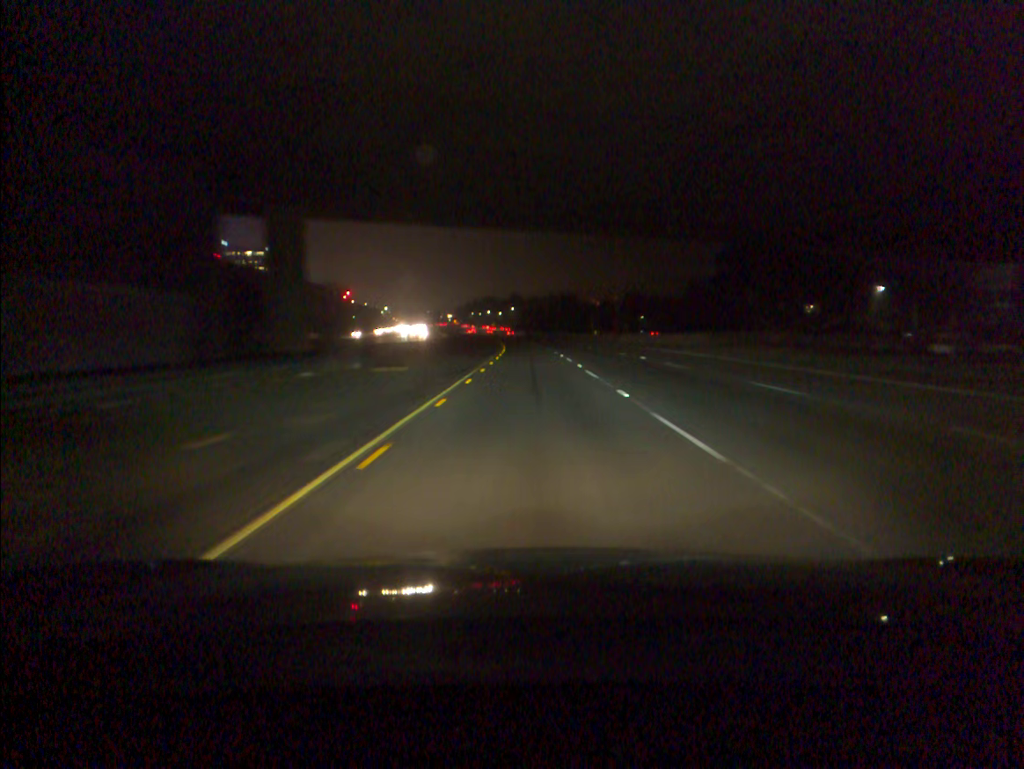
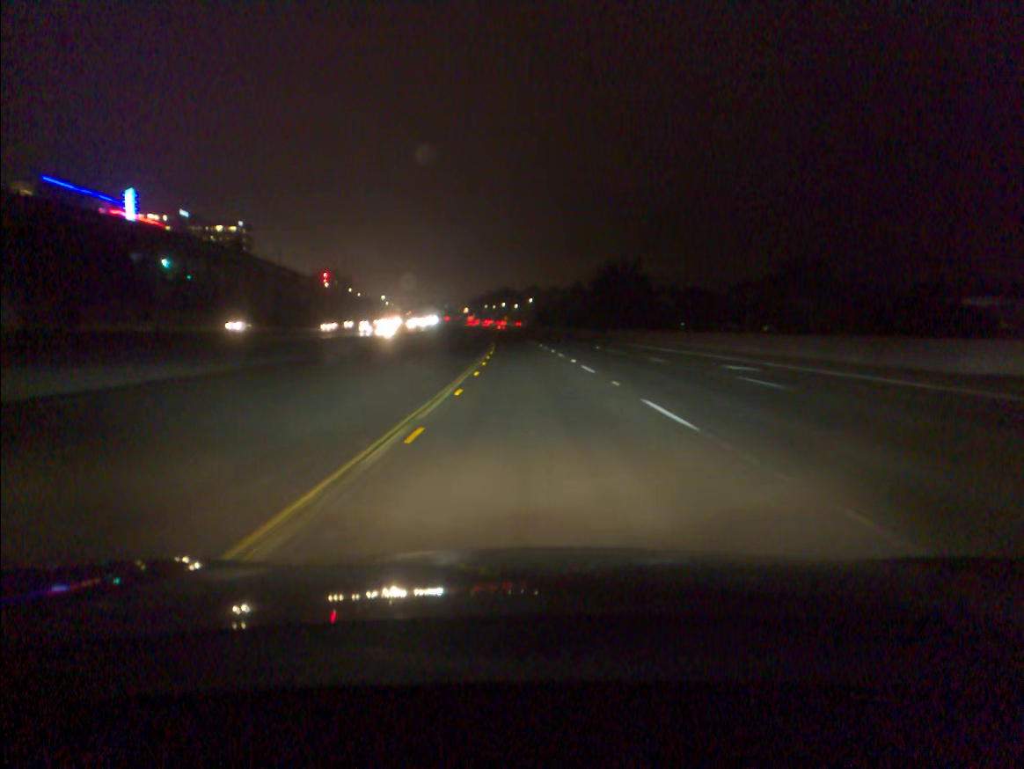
(-0.6, +69.9) m; -1°
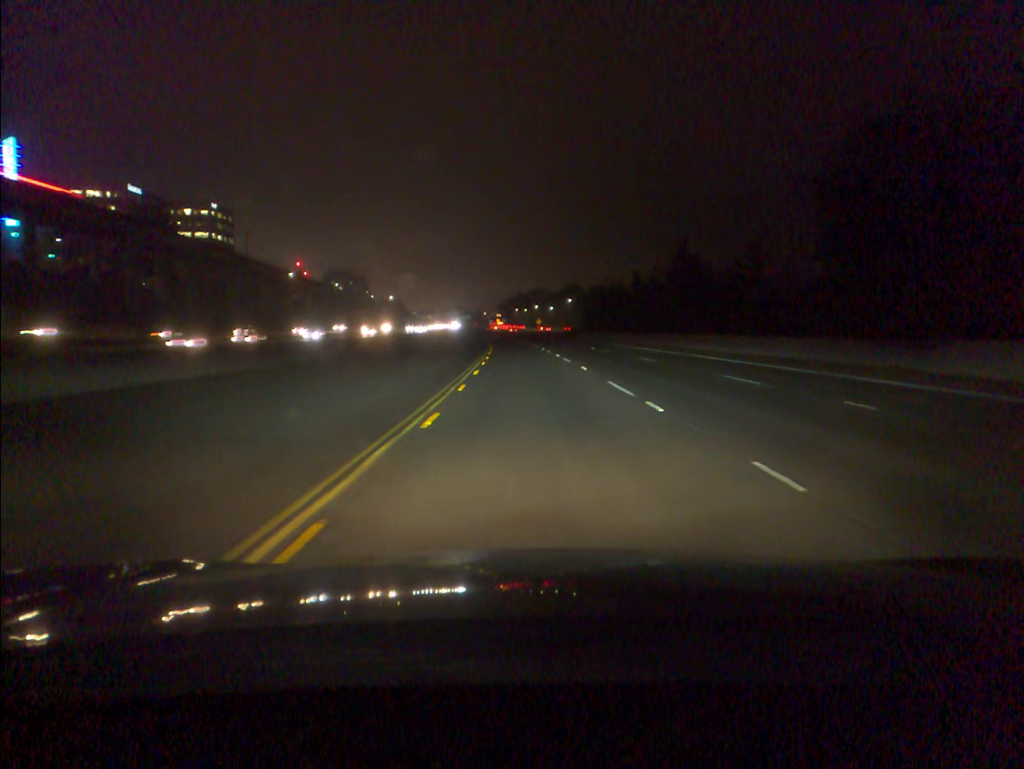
(-1.6, +70.4) m; -2°
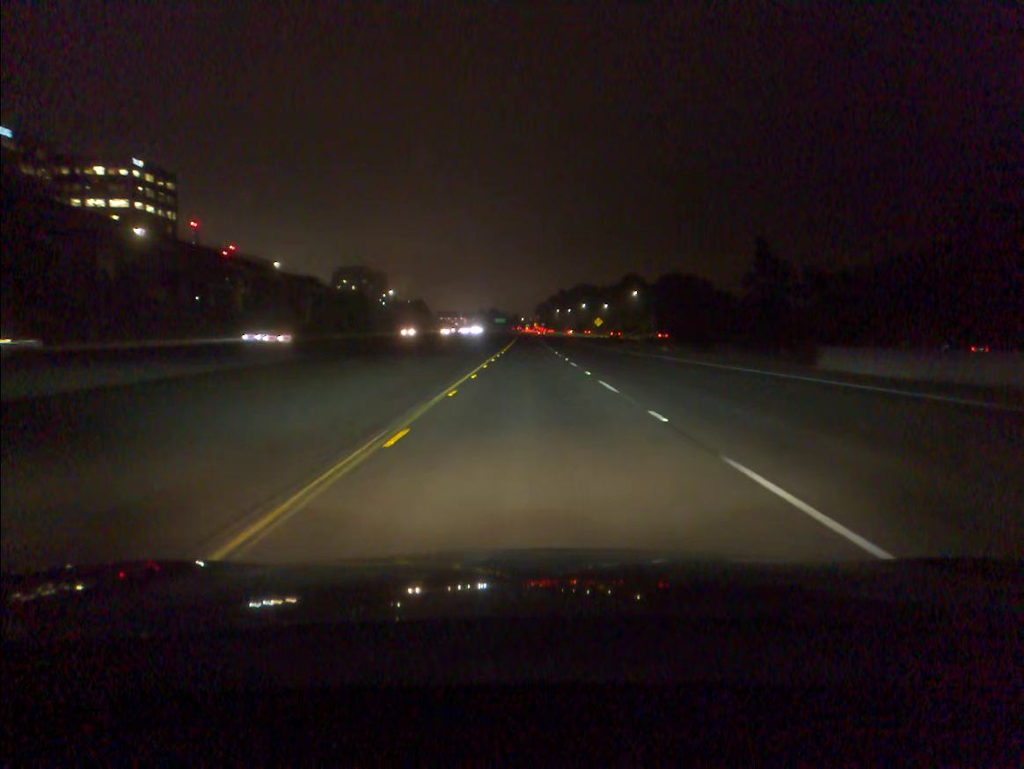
(-2.4, +88.2) m; -3°
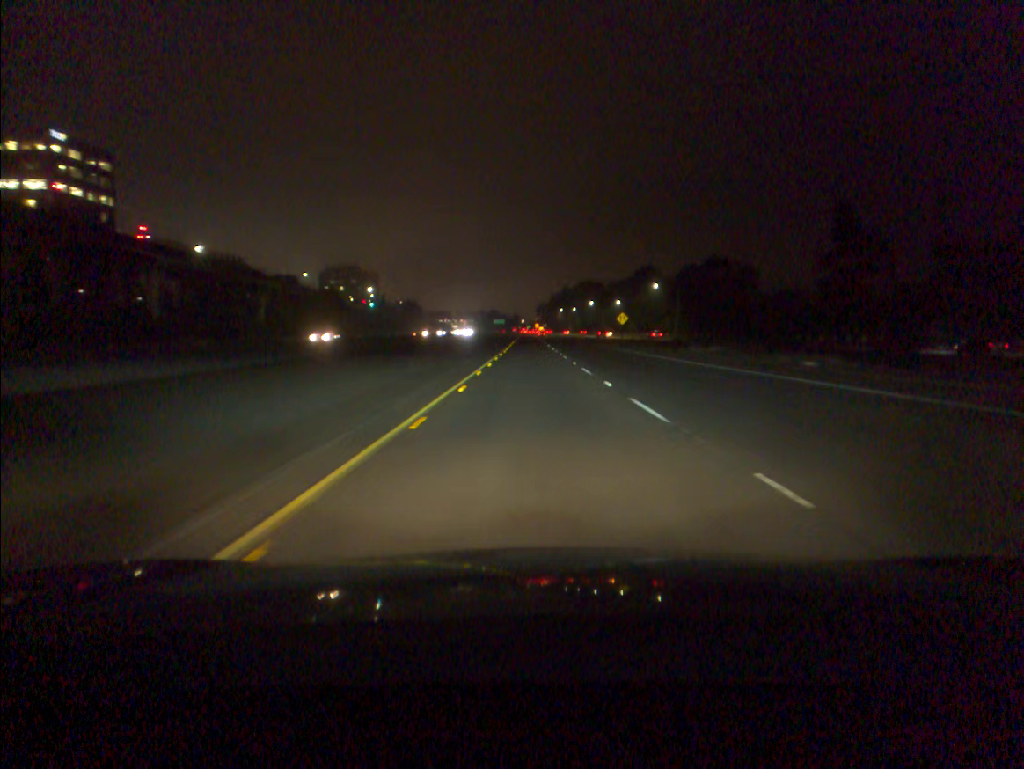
(0.0, +35.4) m; 0°
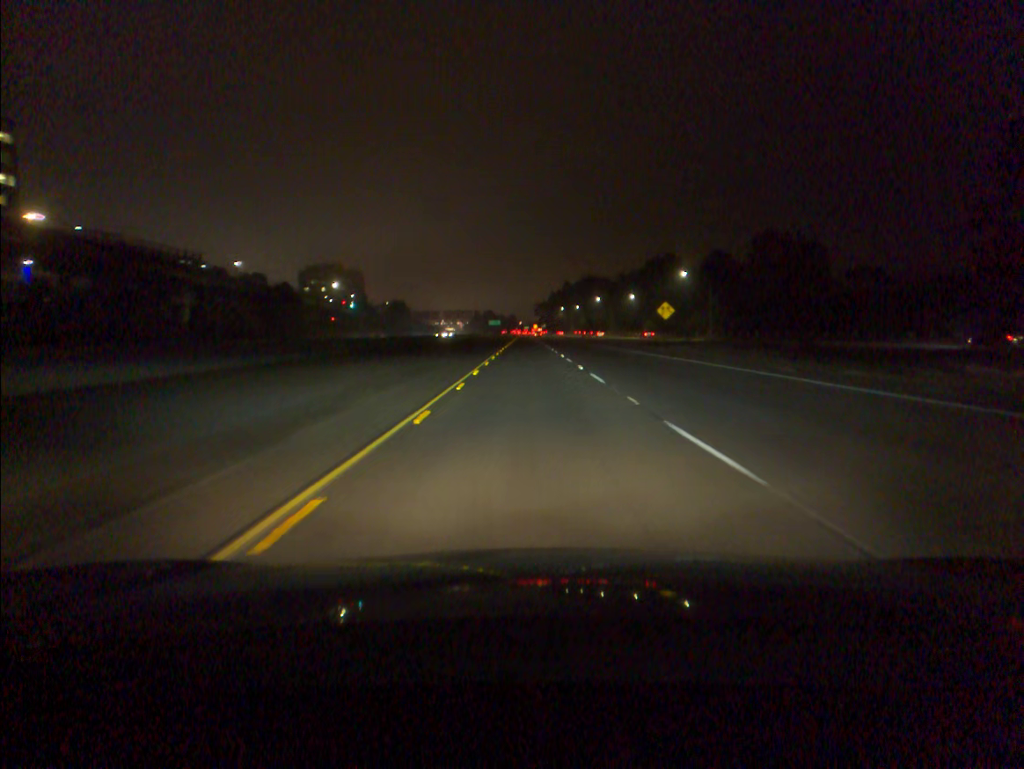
(+0.1, +35.5) m; 0°
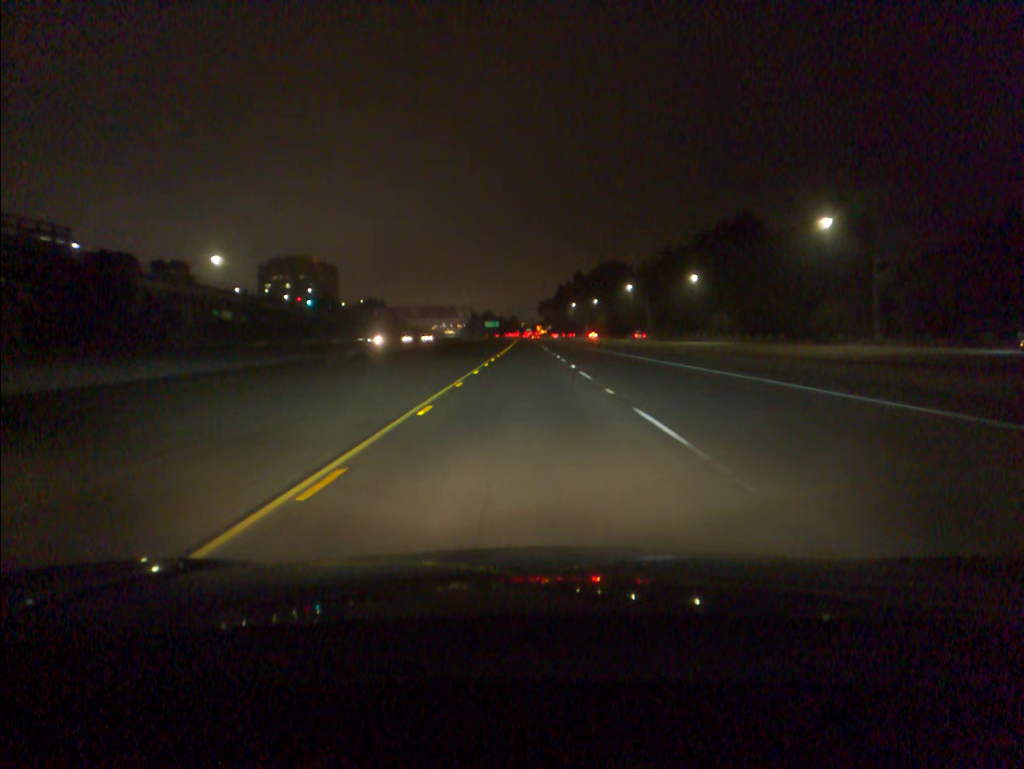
(-0.1, +70.8) m; 0°
